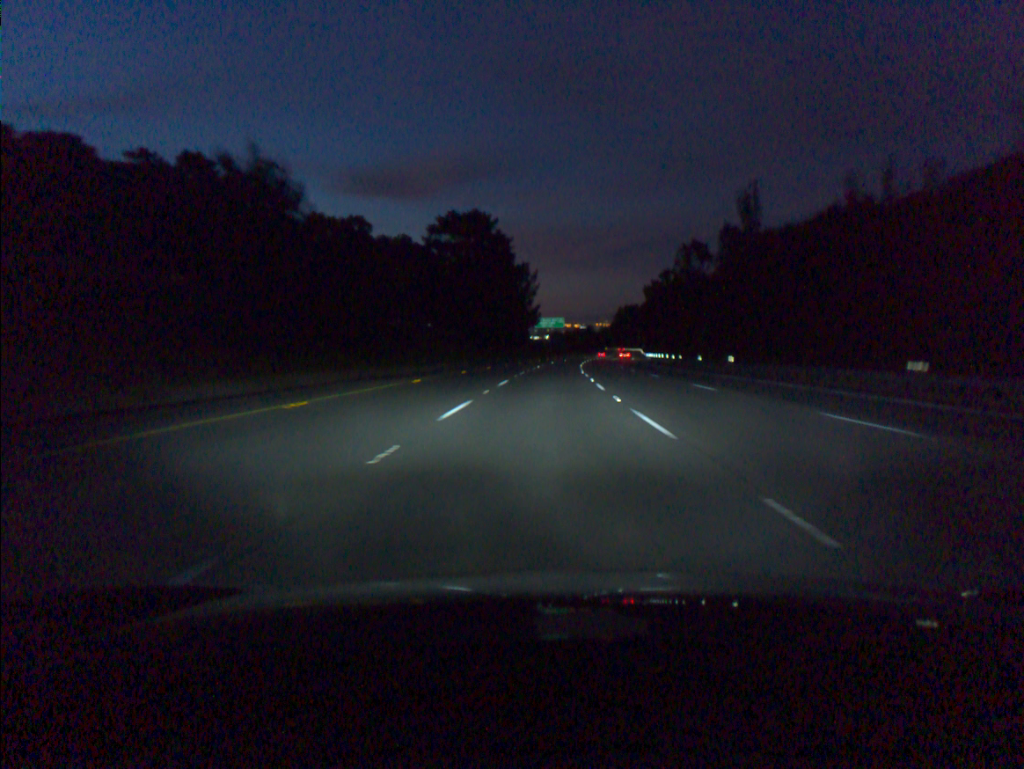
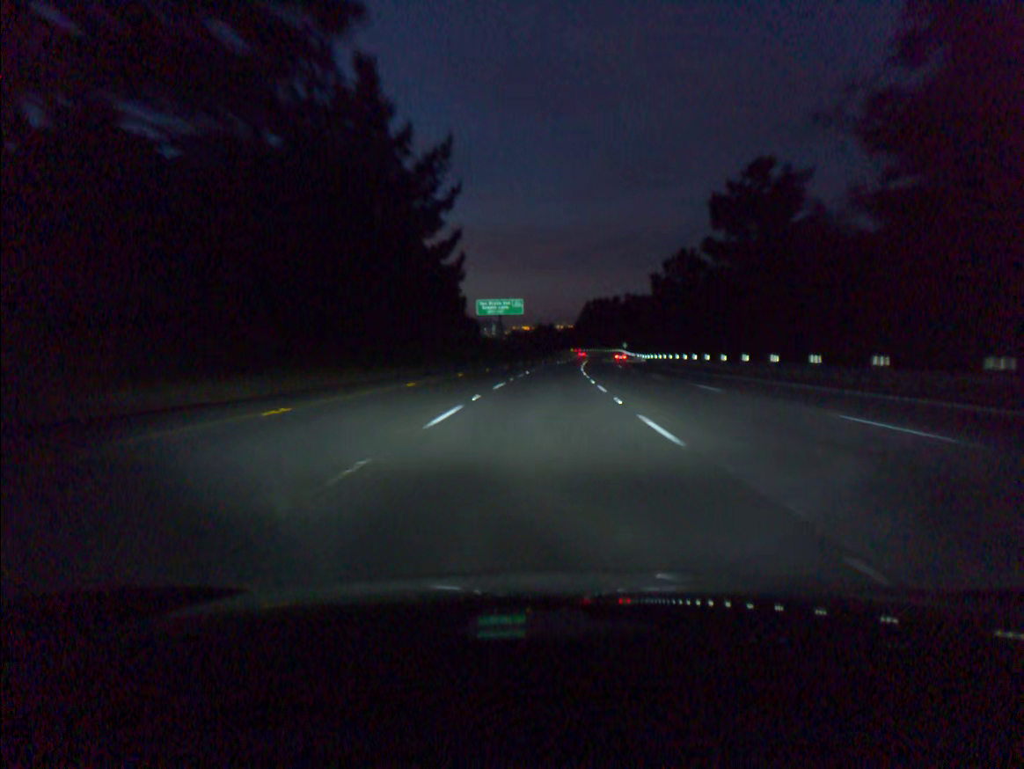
(+2.0, +74.0) m; +3°
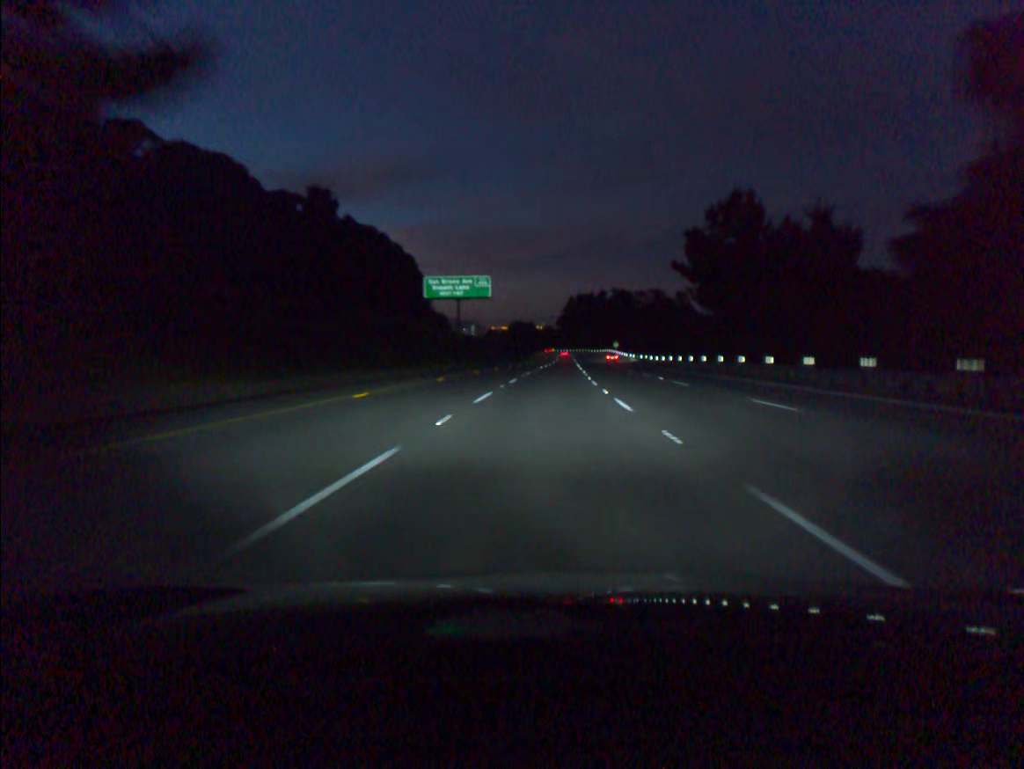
(+0.5, +37.1) m; +1°
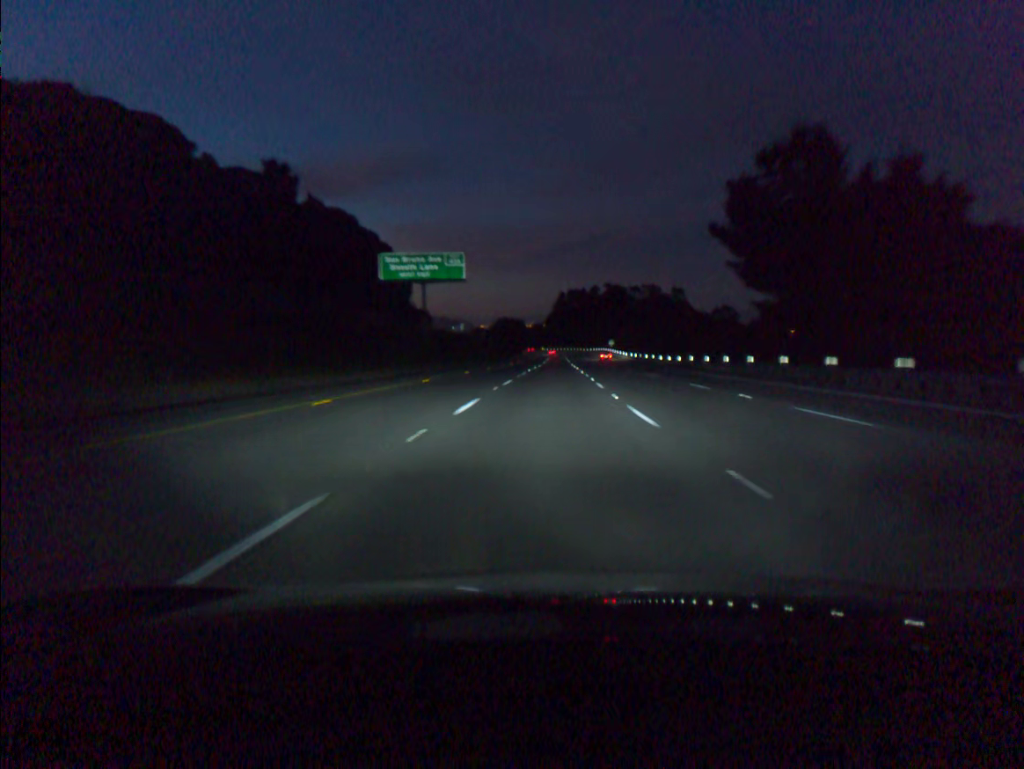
(+0.1, +18.5) m; +1°
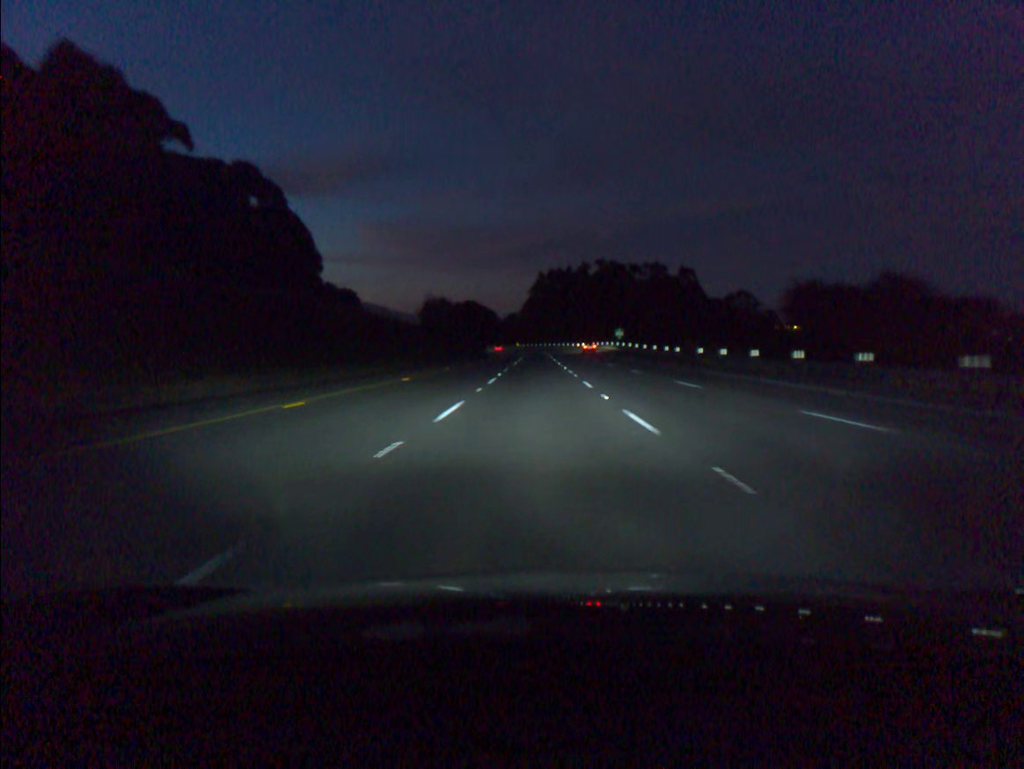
(+1.4, +74.1) m; +2°
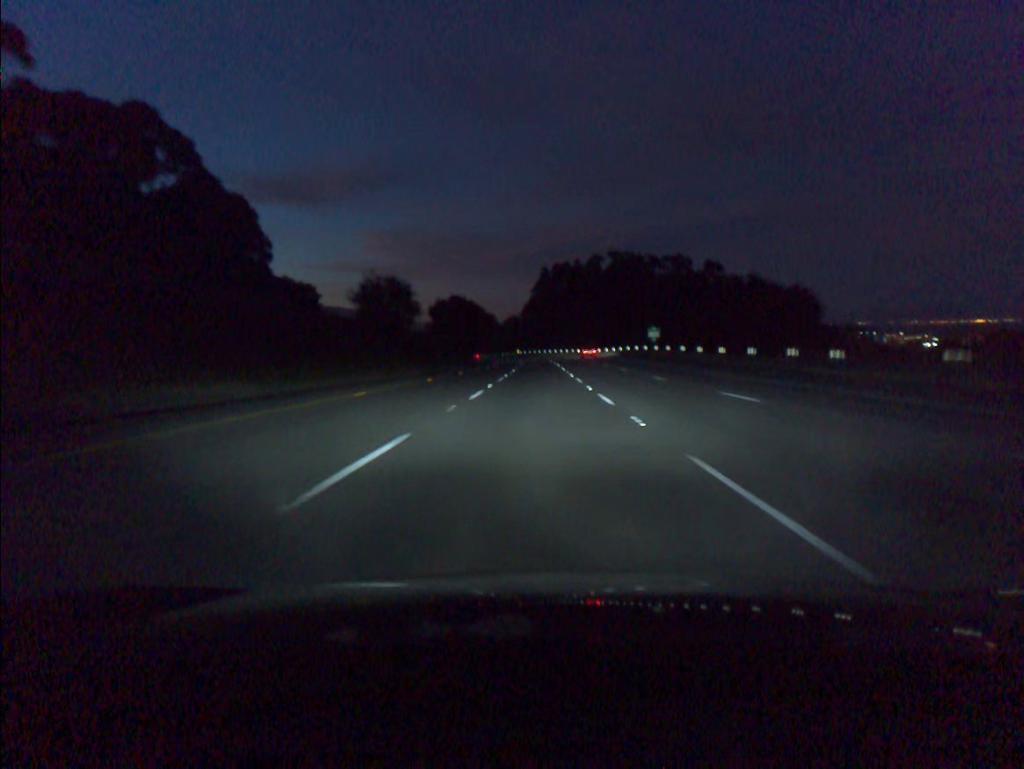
(-0.1, +37.1) m; 0°
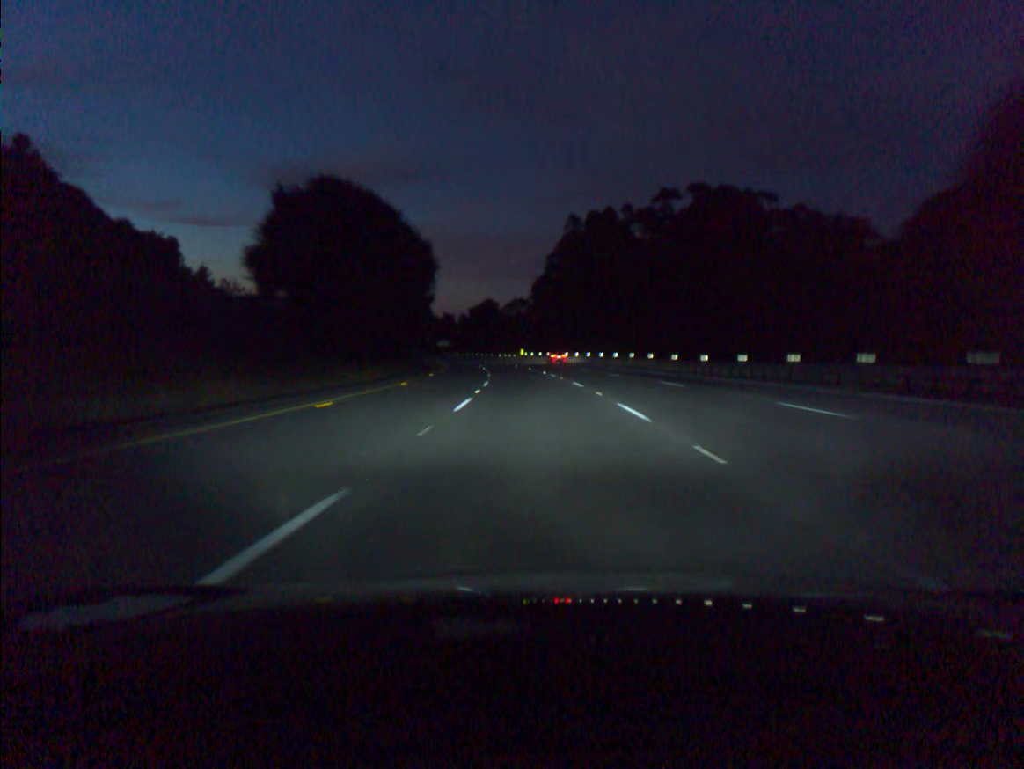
(-0.6, +92.3) m; -1°
